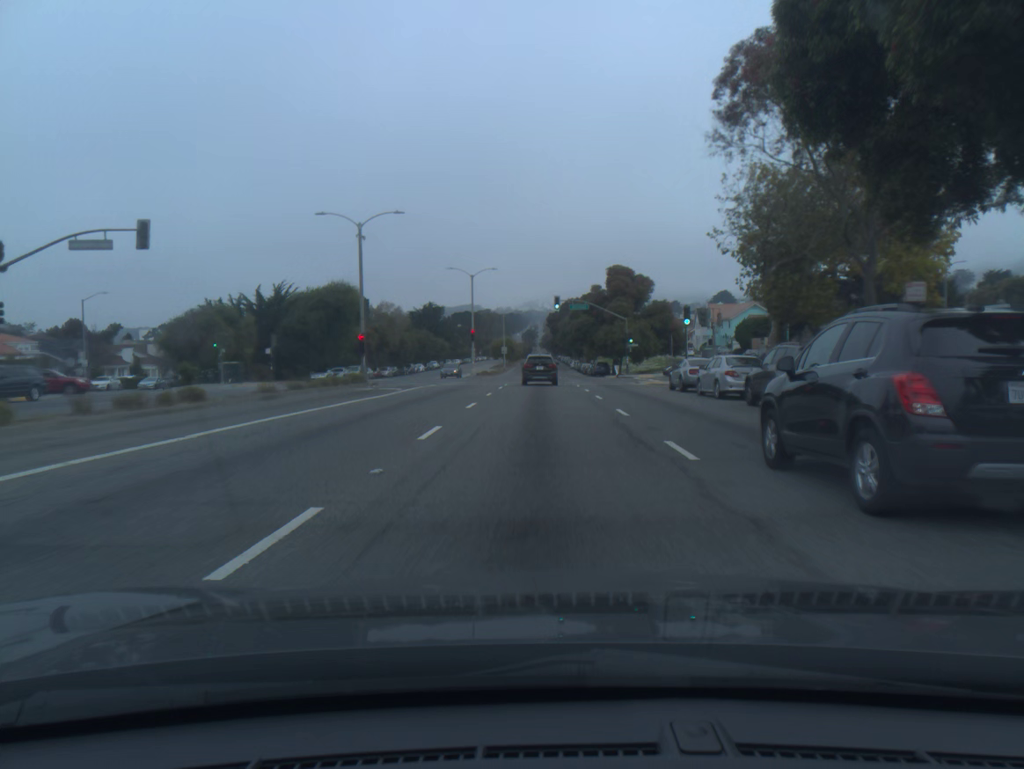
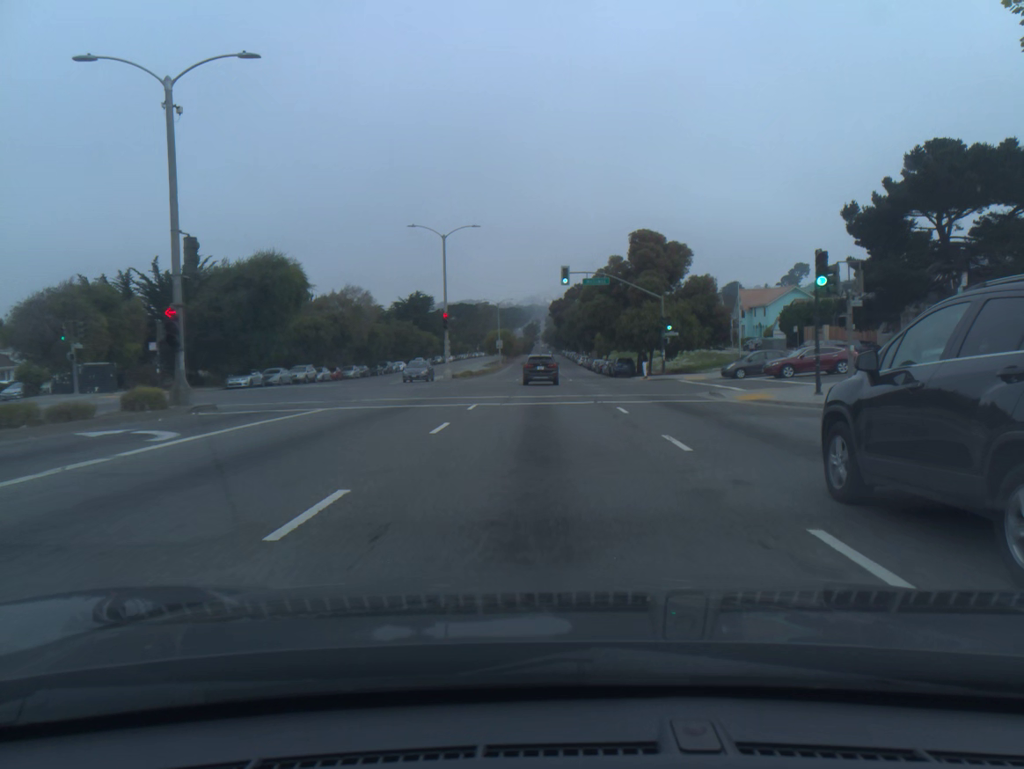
(0.0, +20.9) m; 0°
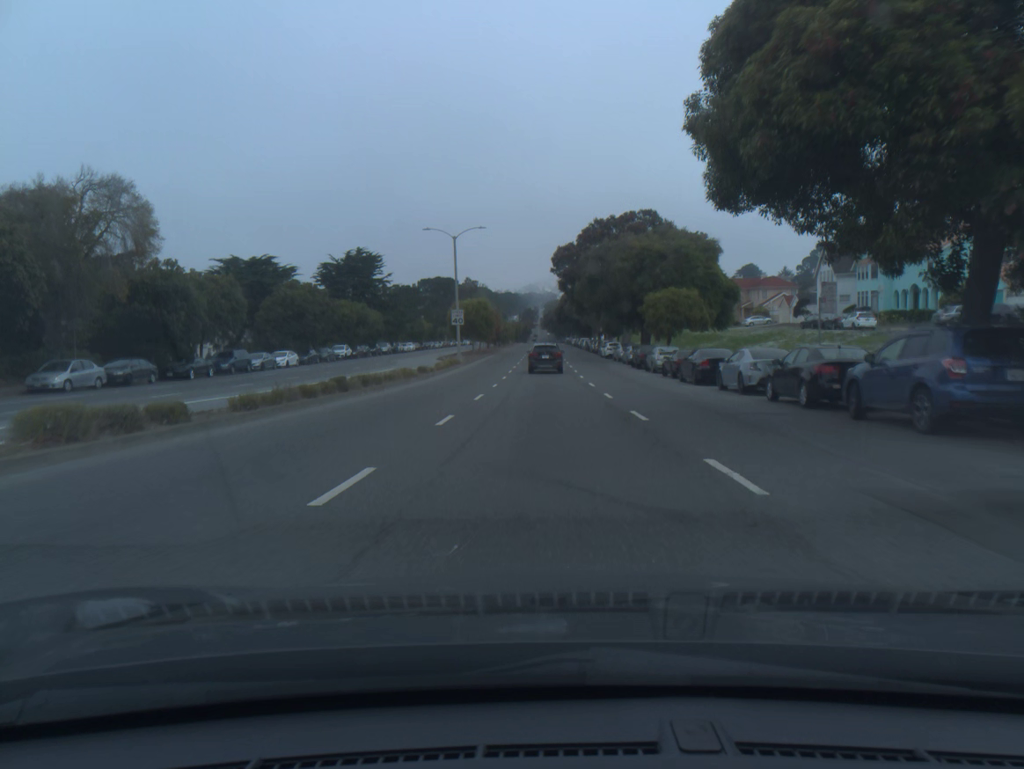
(+0.2, +53.3) m; 0°
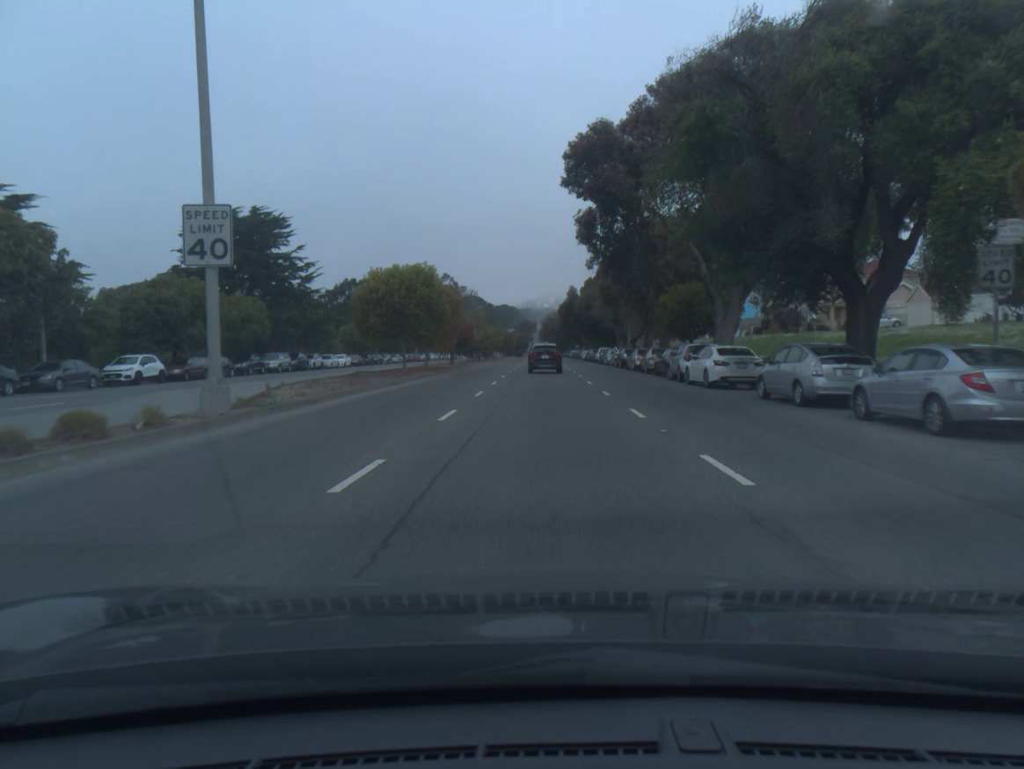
(0.0, +43.3) m; 0°
